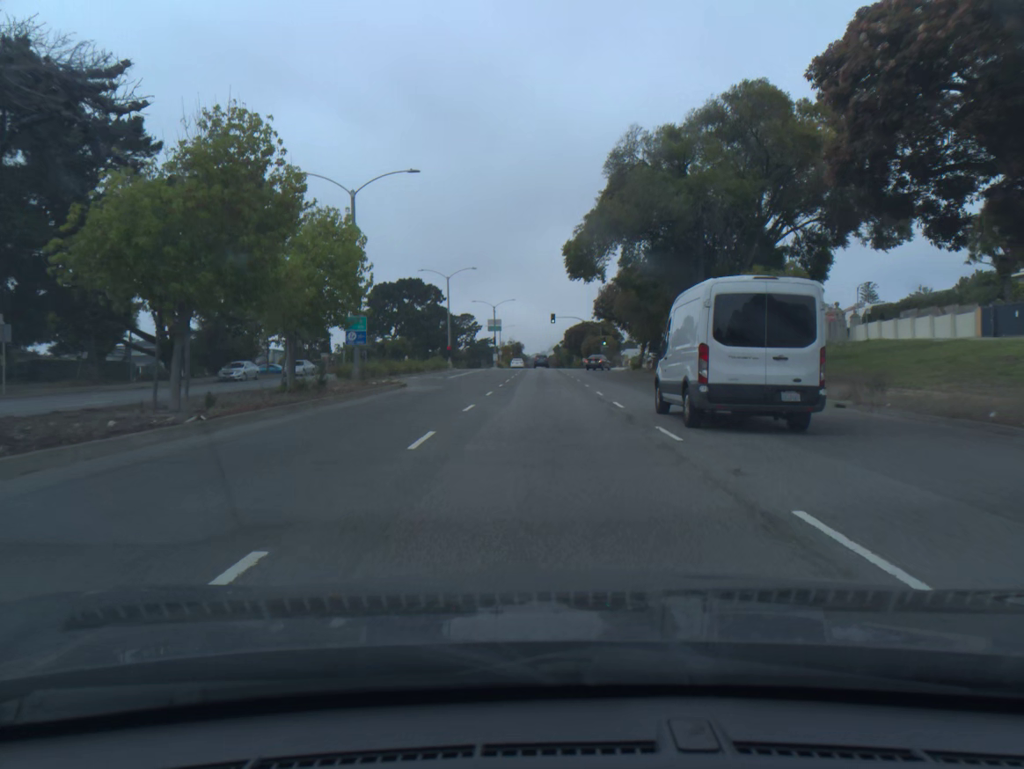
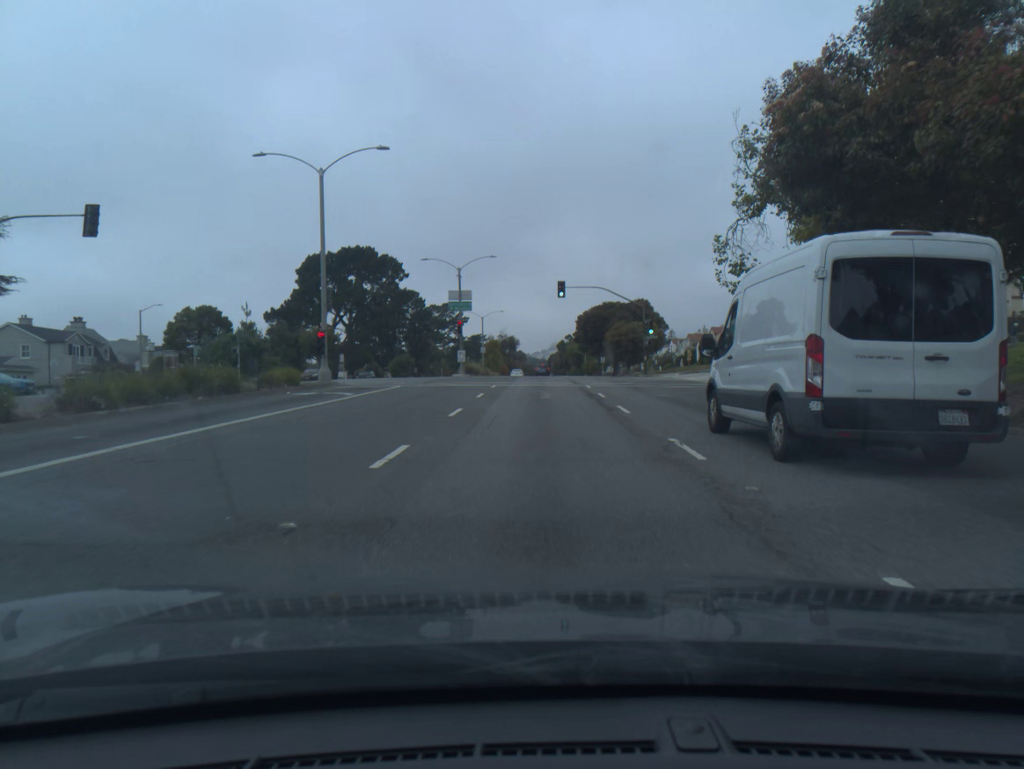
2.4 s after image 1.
(0.0, +44.8) m; 0°
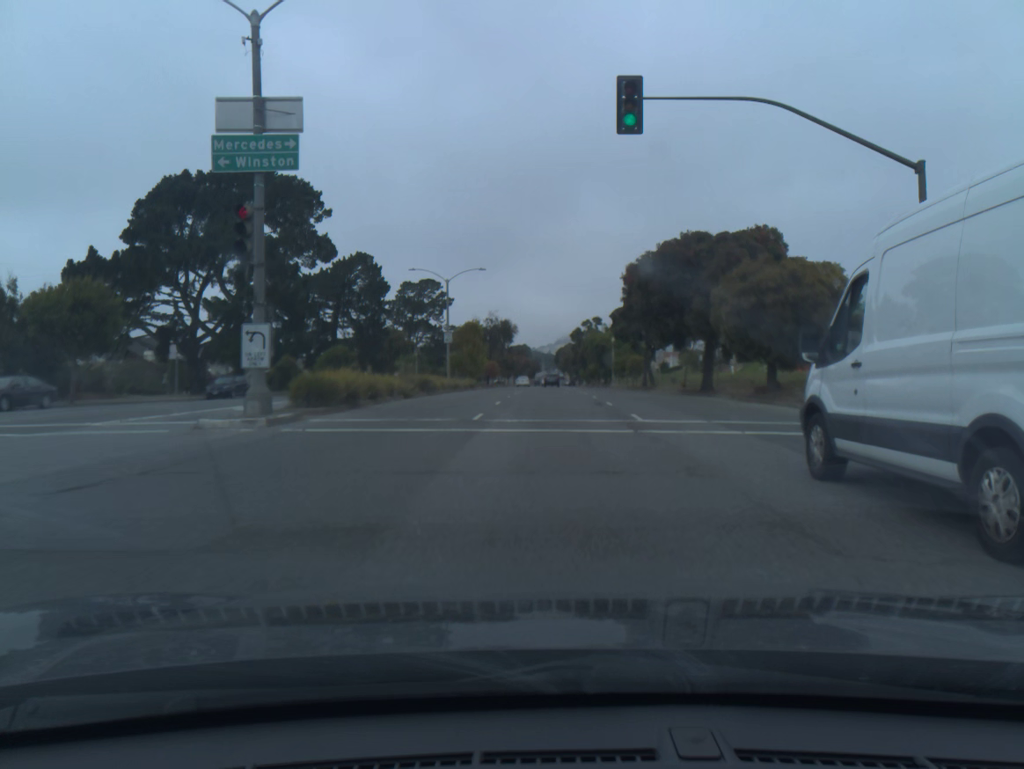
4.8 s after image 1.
(-0.1, +44.6) m; 0°
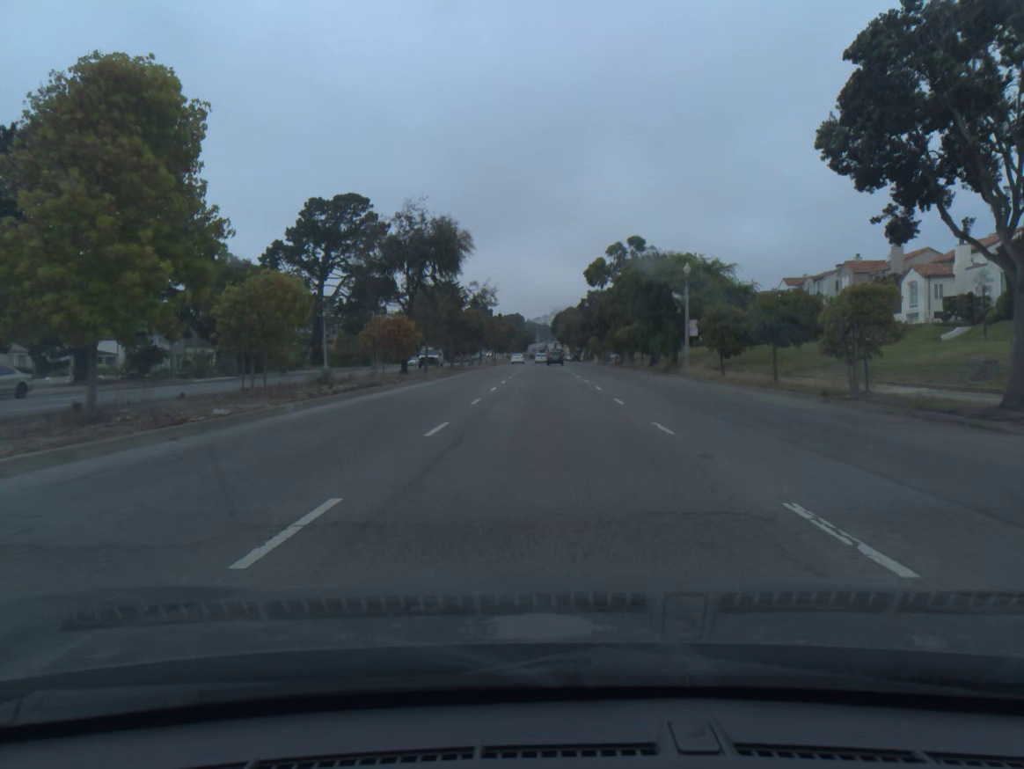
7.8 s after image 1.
(+0.5, +56.4) m; 0°
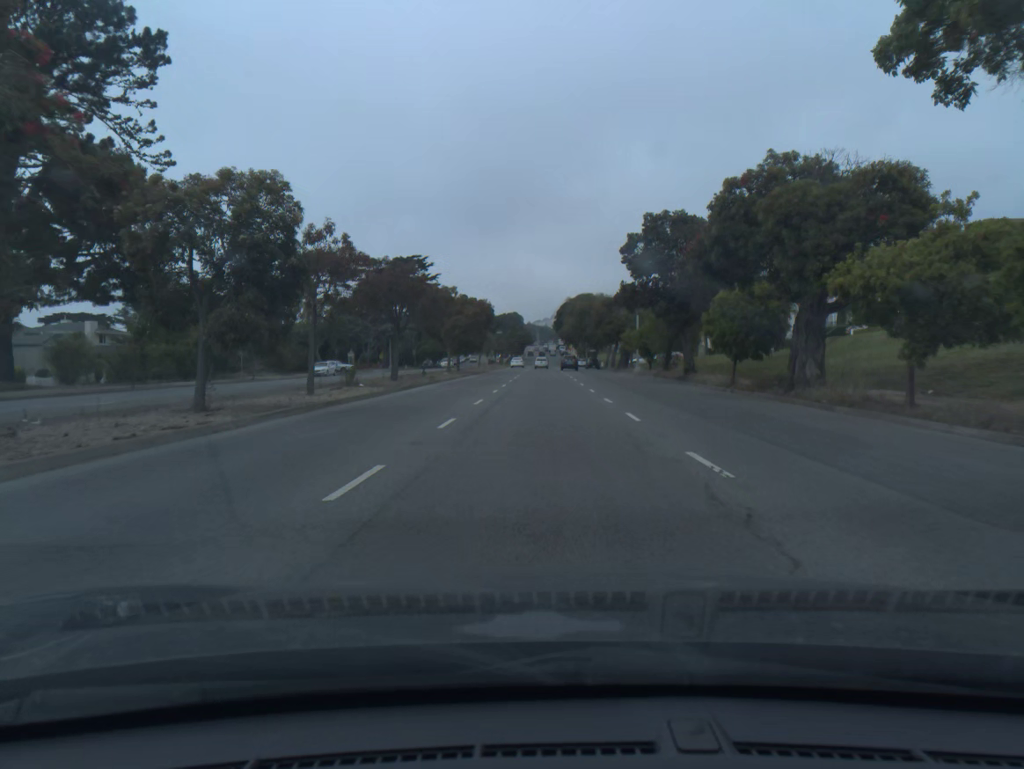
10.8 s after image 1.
(+0.1, +55.9) m; 0°
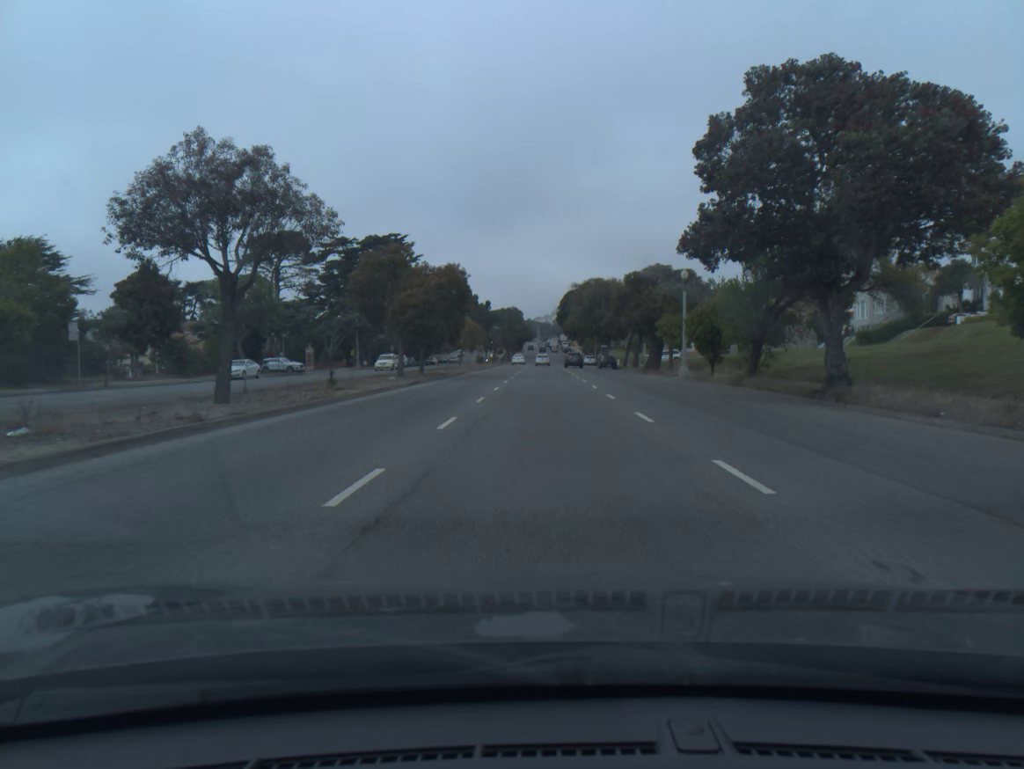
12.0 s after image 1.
(0.0, +22.1) m; 0°
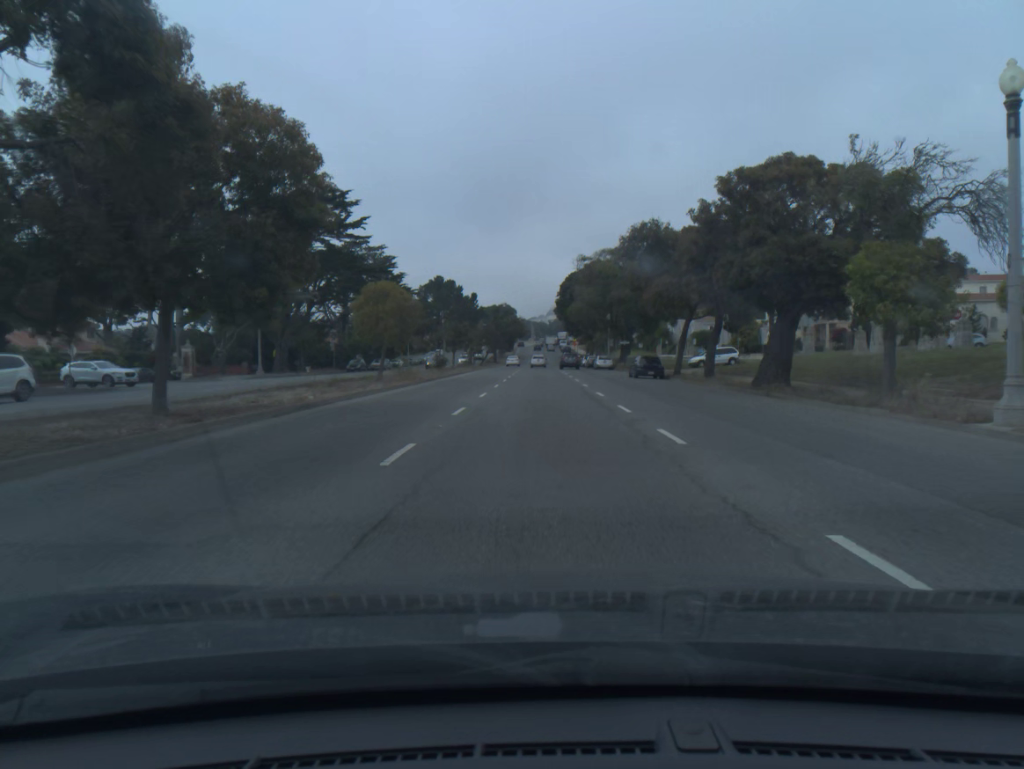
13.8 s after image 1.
(+0.1, +33.3) m; 0°
